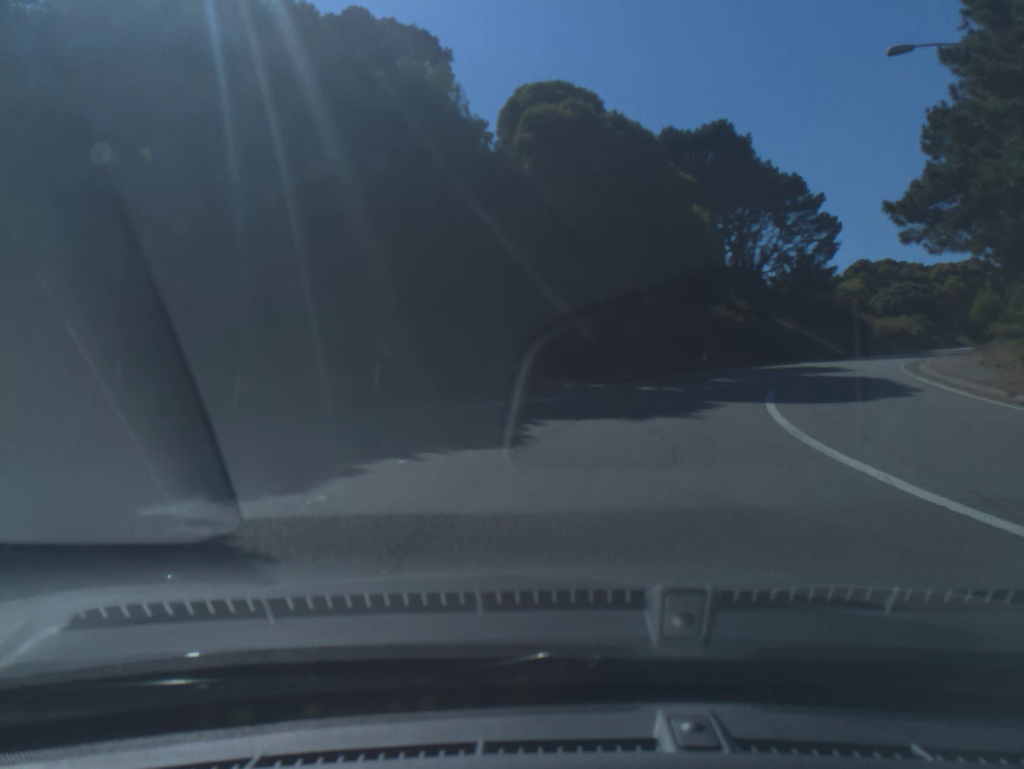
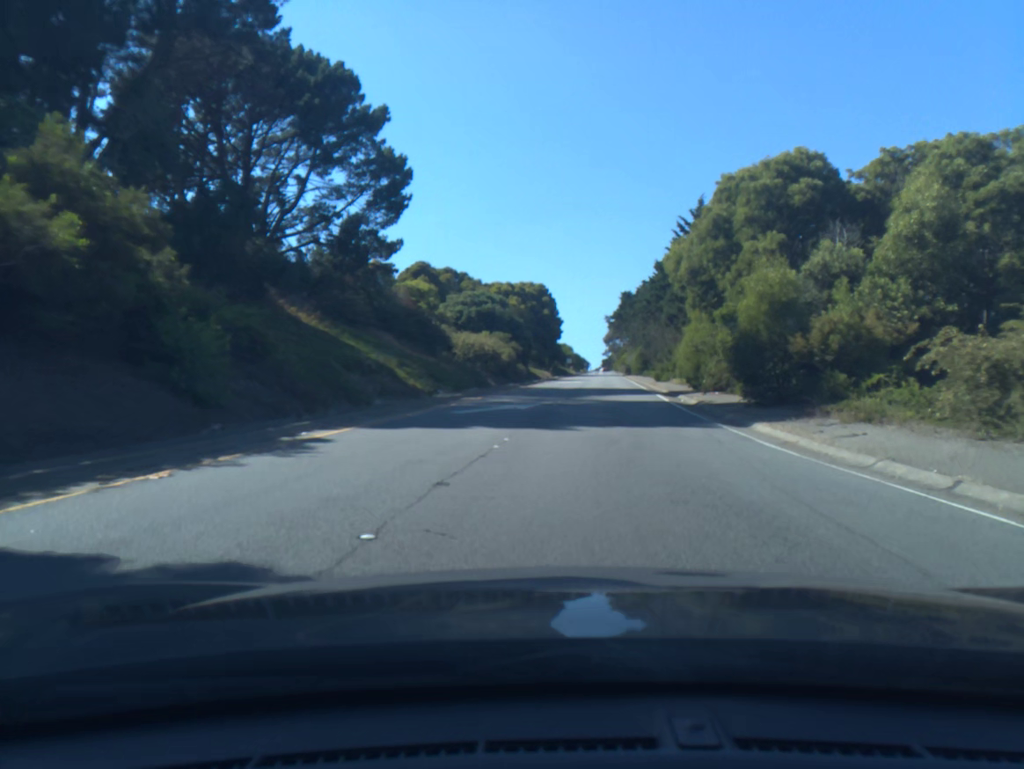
(+12.0, +39.1) m; +32°
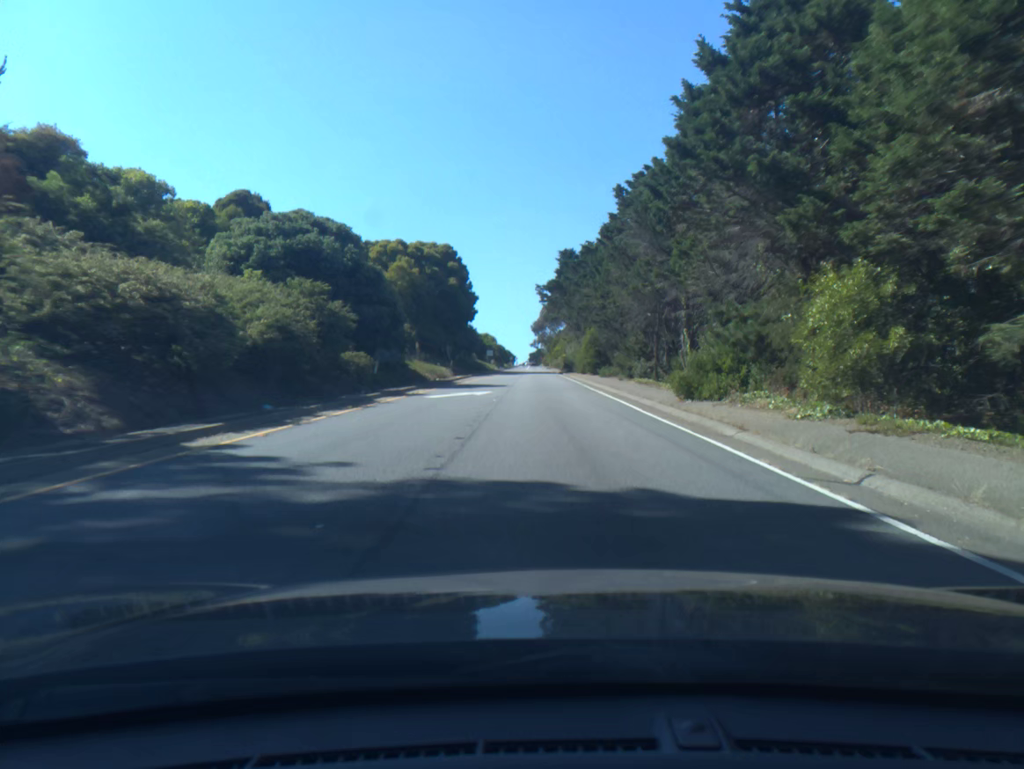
(+2.4, +38.3) m; +5°
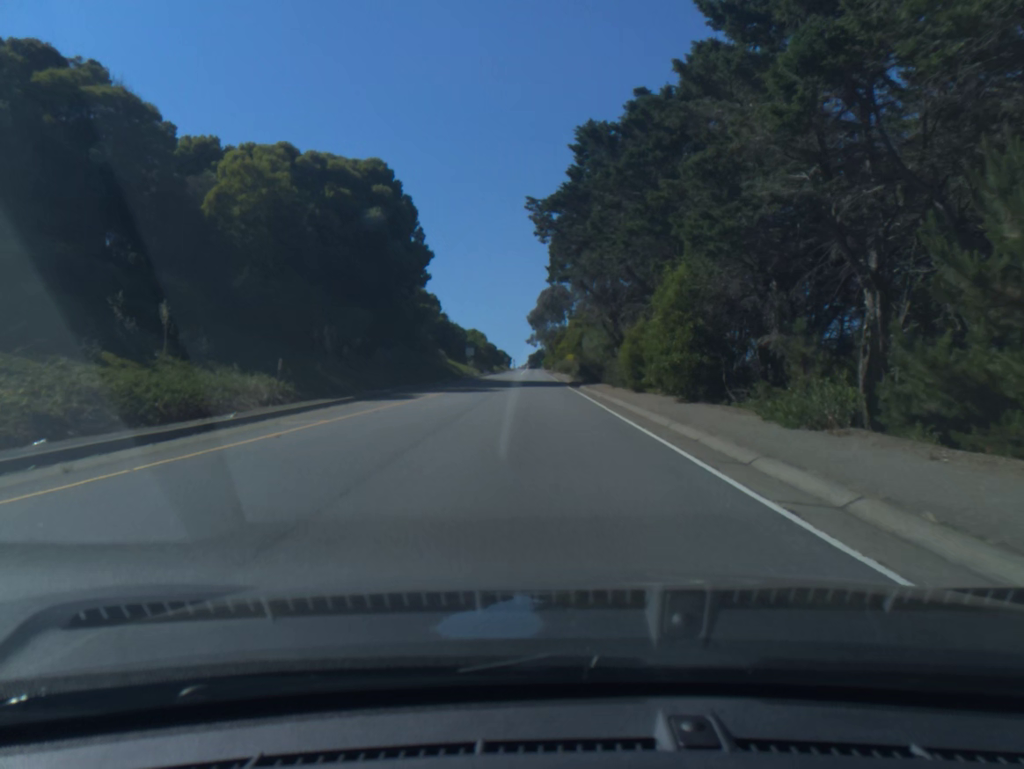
(+0.1, +42.9) m; 0°
